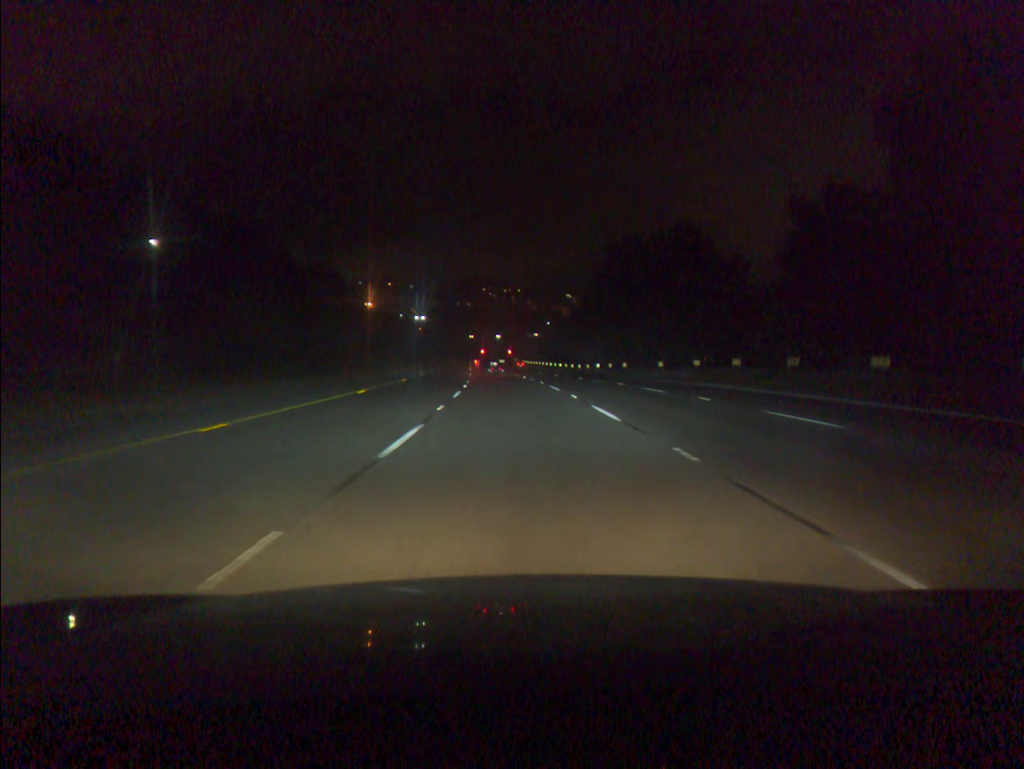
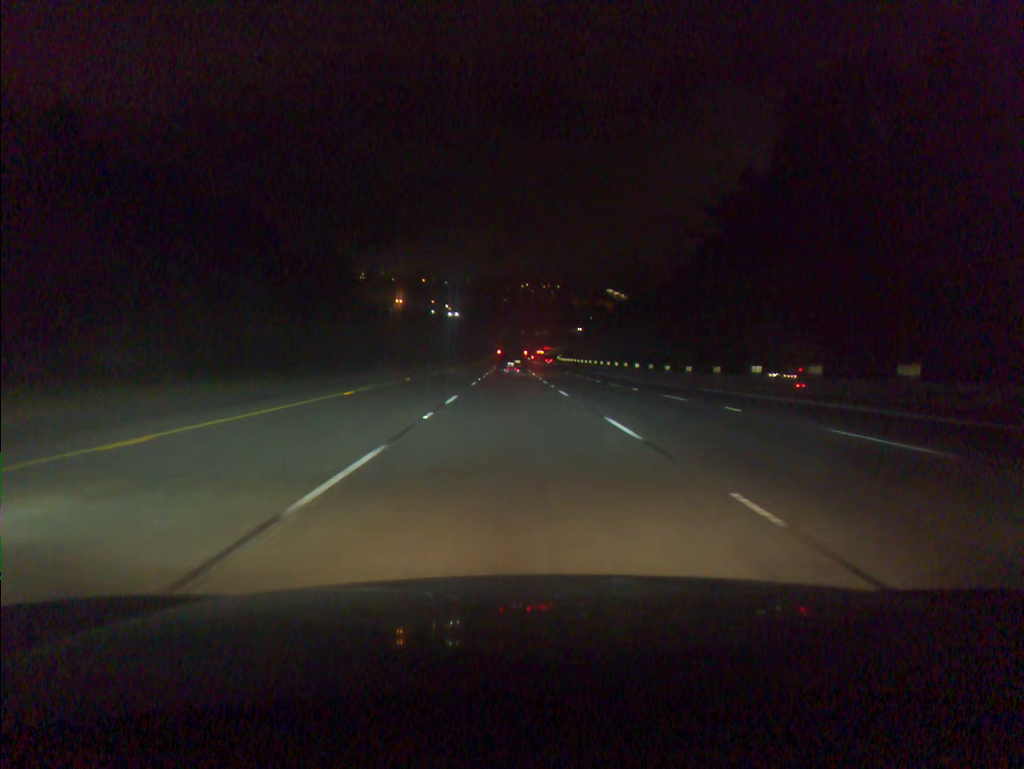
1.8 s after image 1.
(-1.2, +46.9) m; -3°
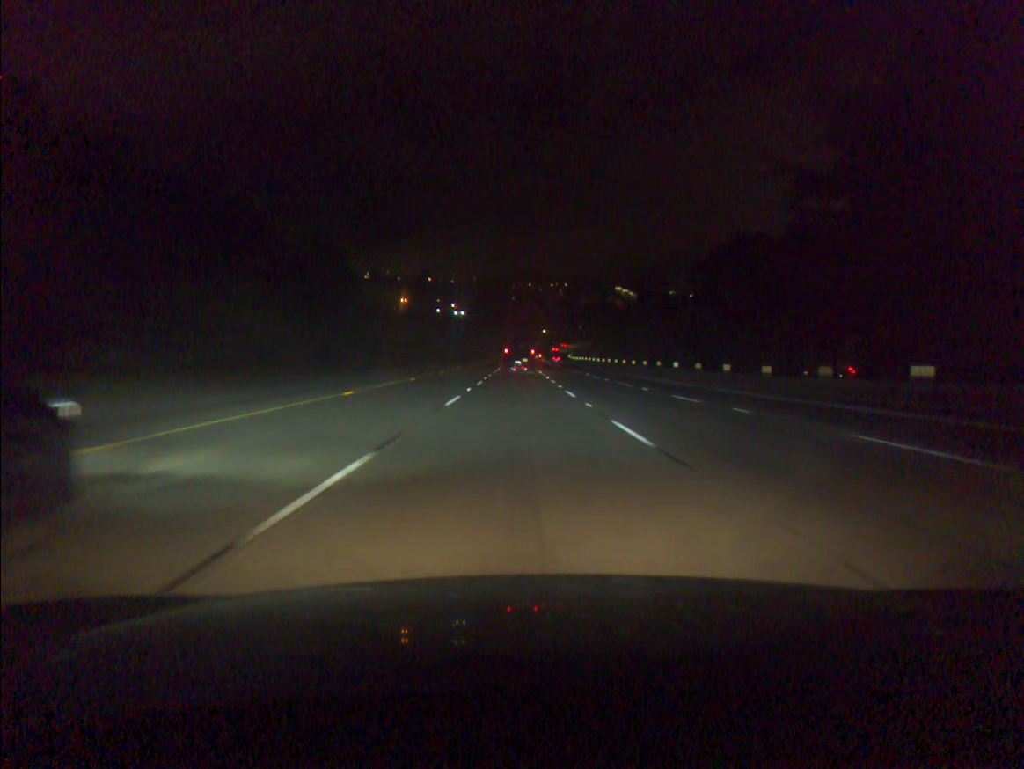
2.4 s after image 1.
(-0.1, +15.6) m; -1°
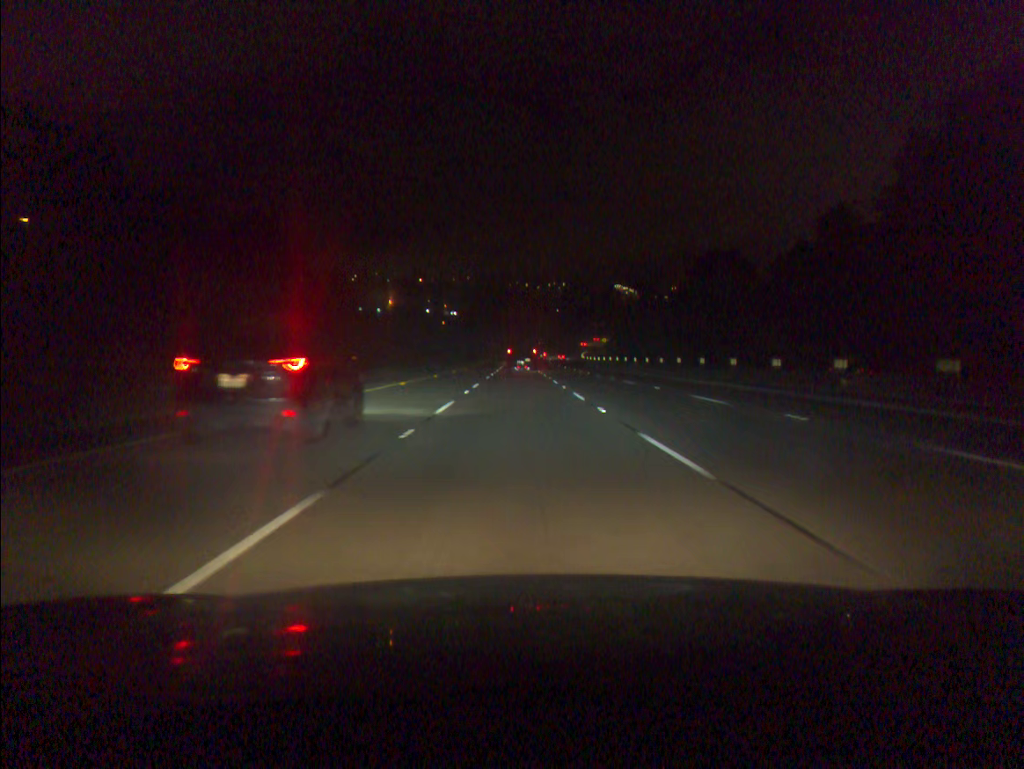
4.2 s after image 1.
(-0.1, +46.8) m; 0°
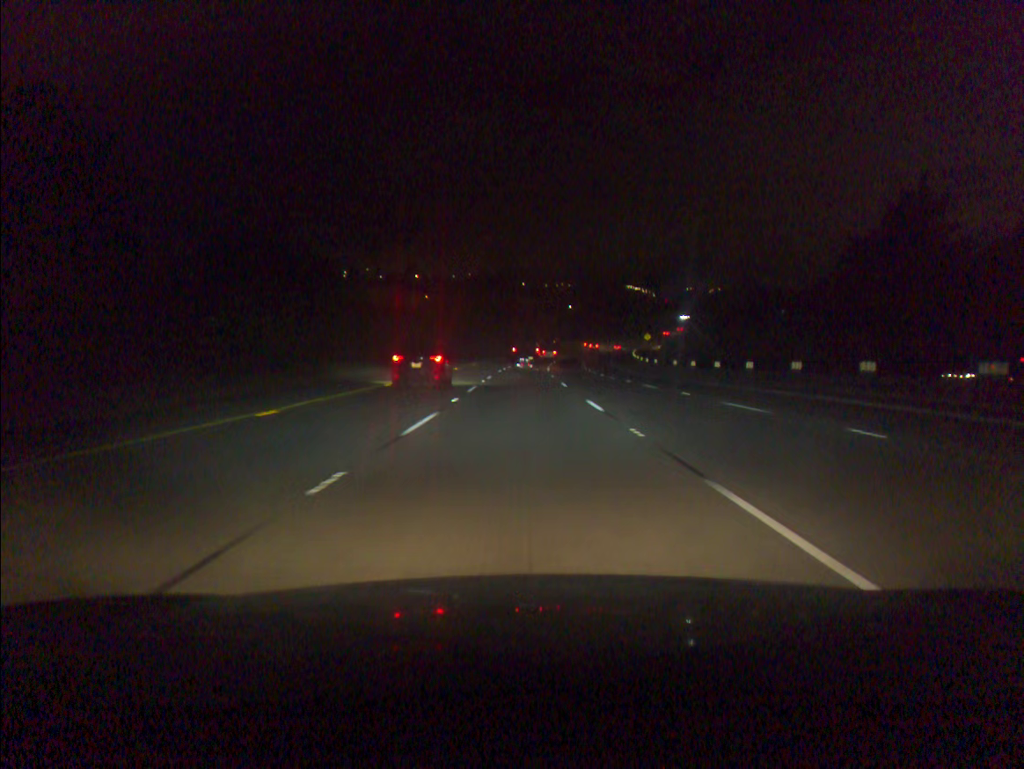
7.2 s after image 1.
(-0.1, +77.8) m; 0°
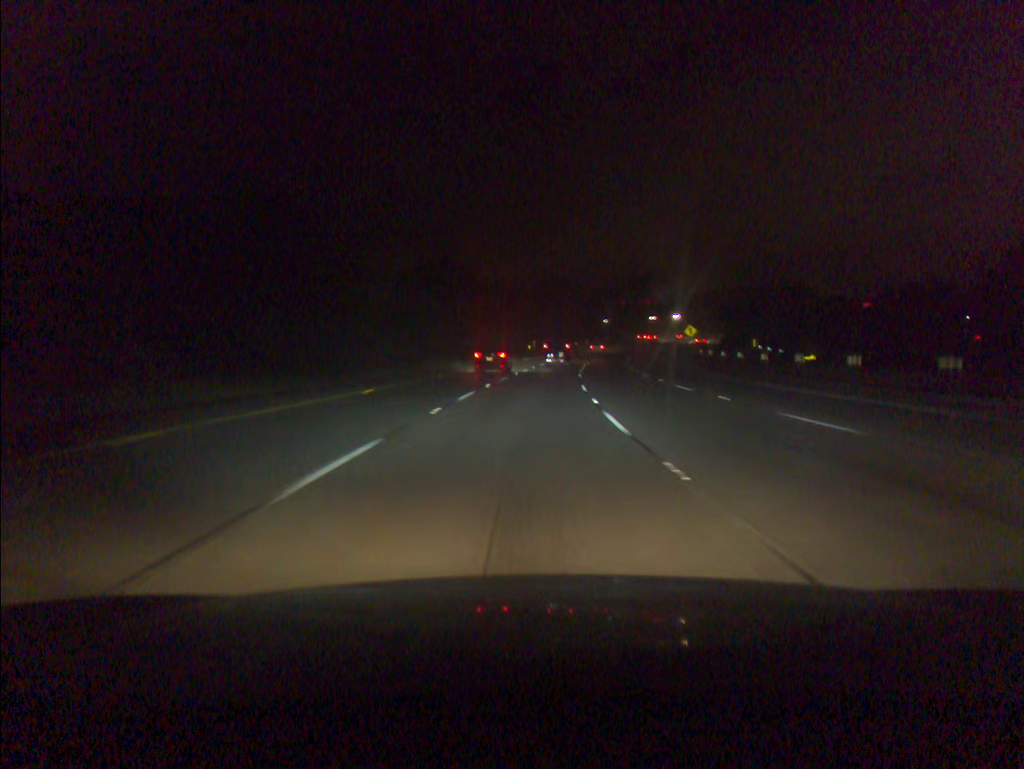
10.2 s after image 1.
(+1.4, +78.4) m; +3°
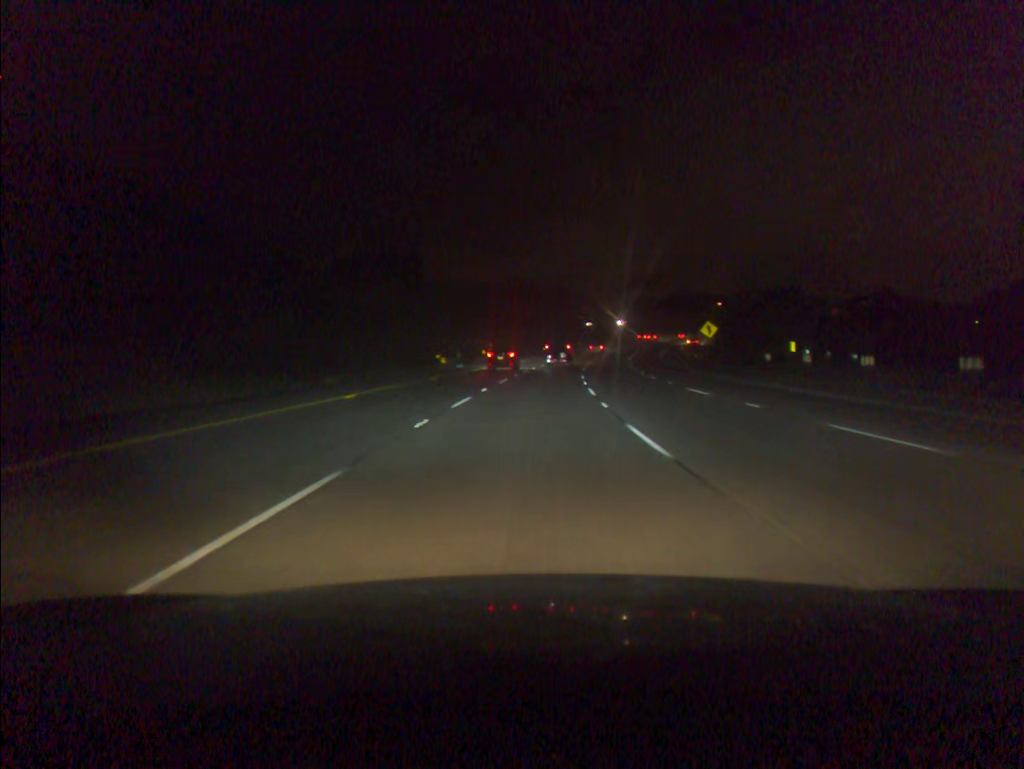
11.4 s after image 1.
(+0.7, +31.7) m; +3°
